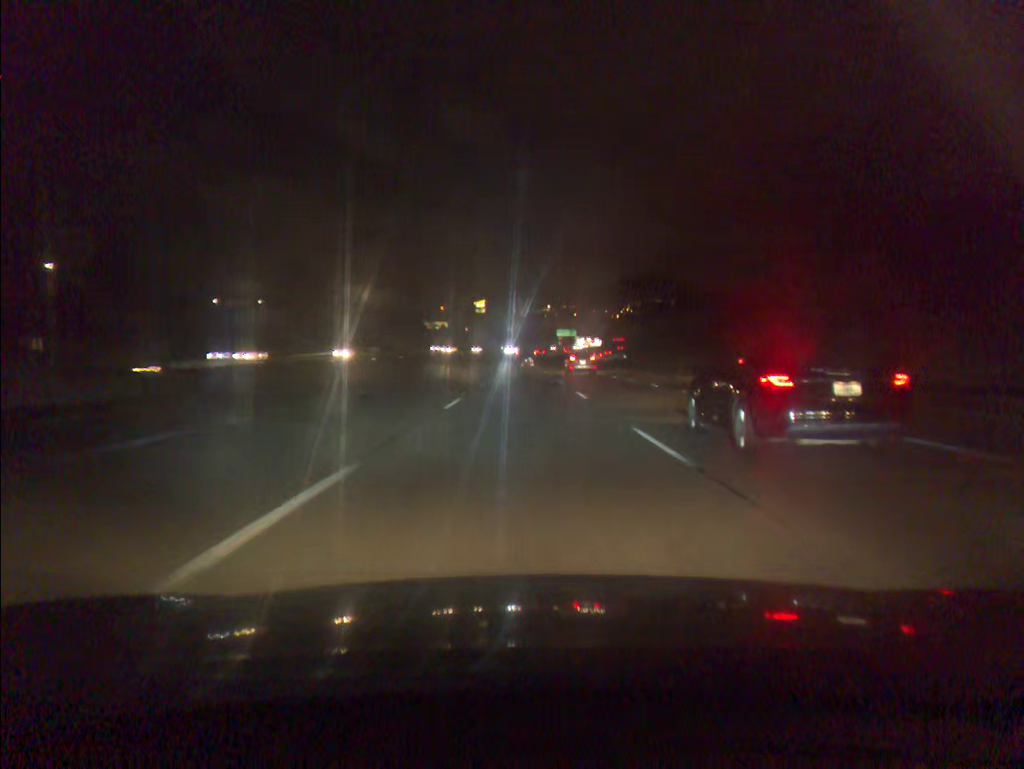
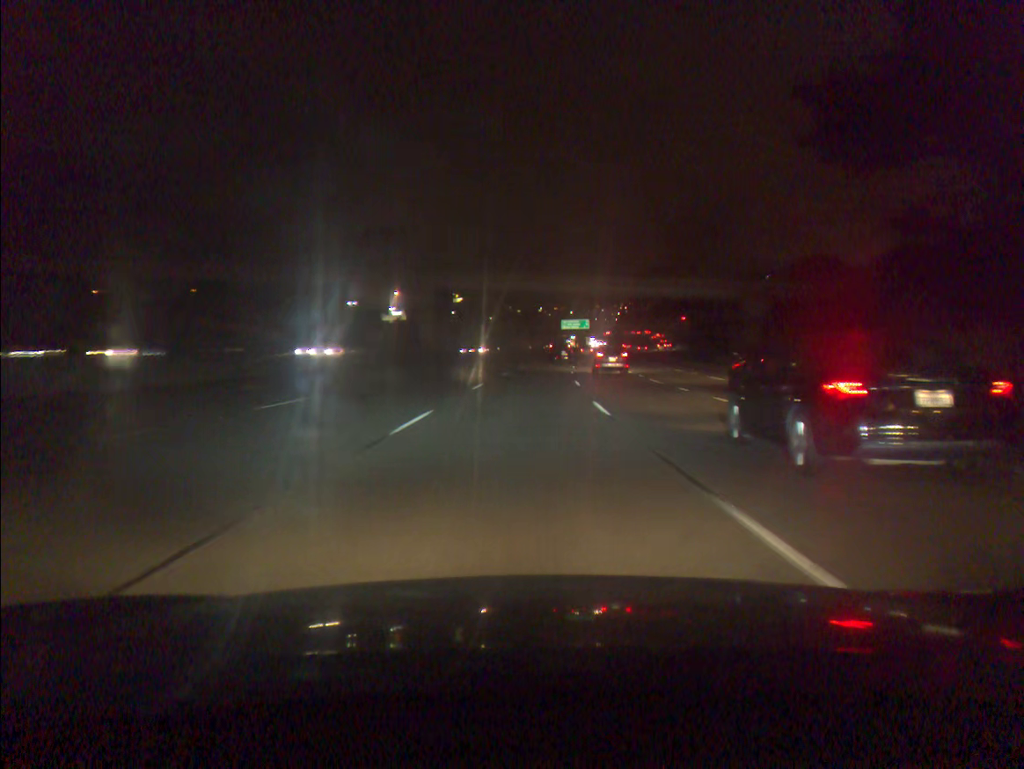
(+0.8, +91.8) m; +1°
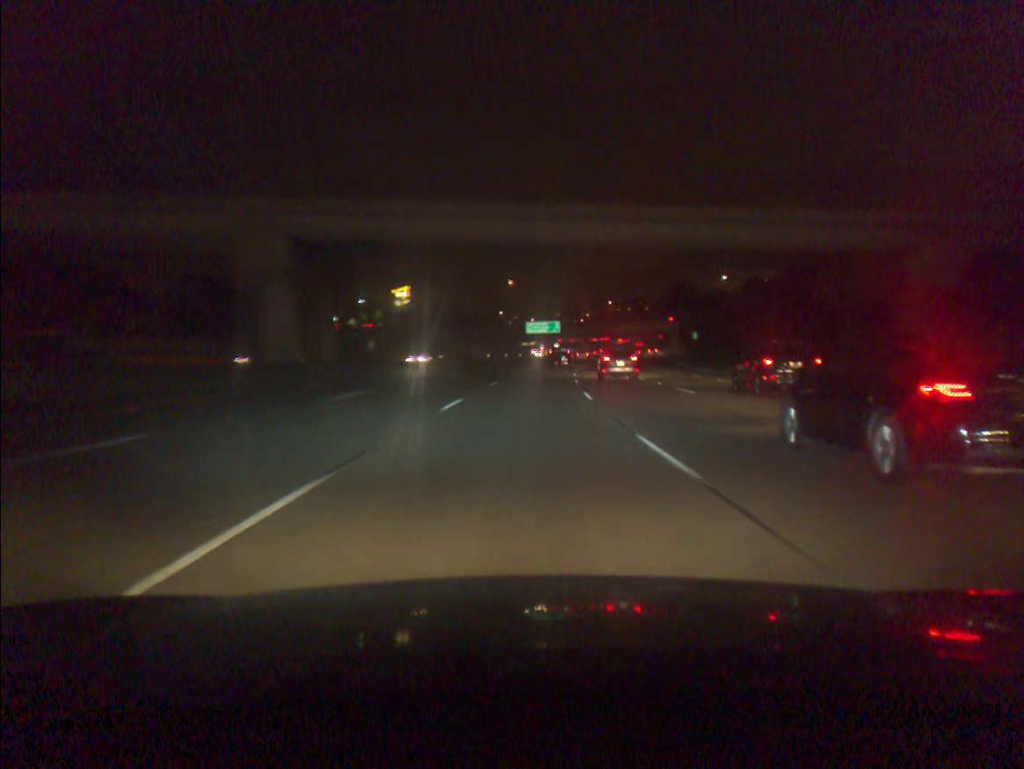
(+0.8, +36.9) m; +3°
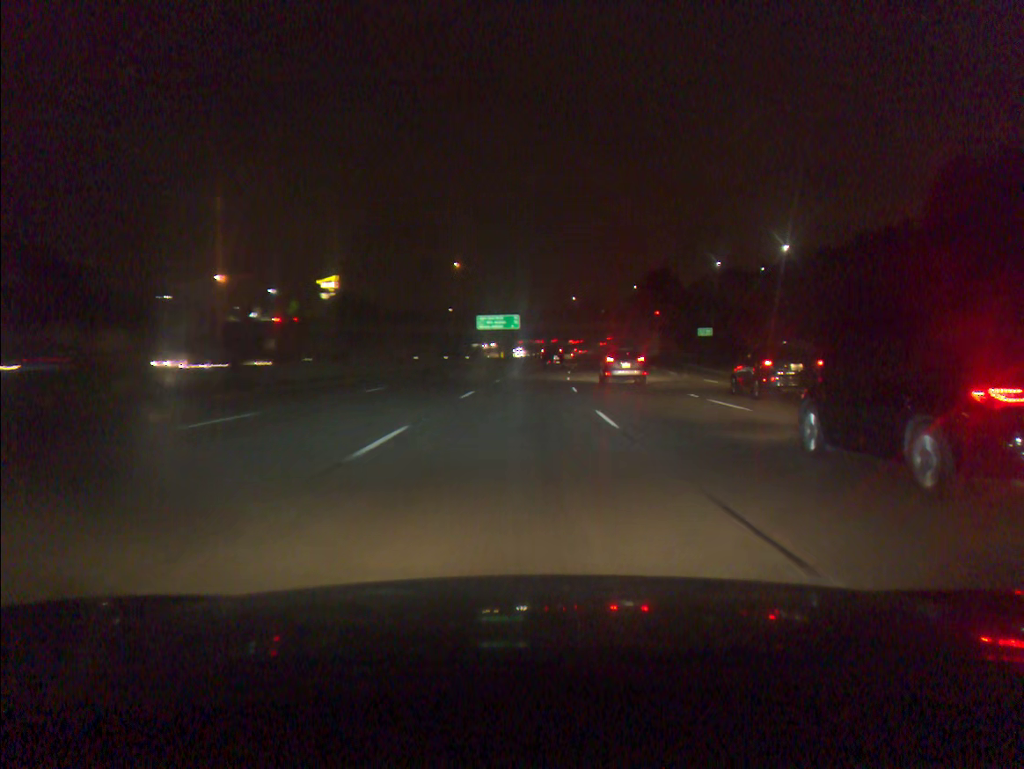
(+1.0, +36.8) m; +3°
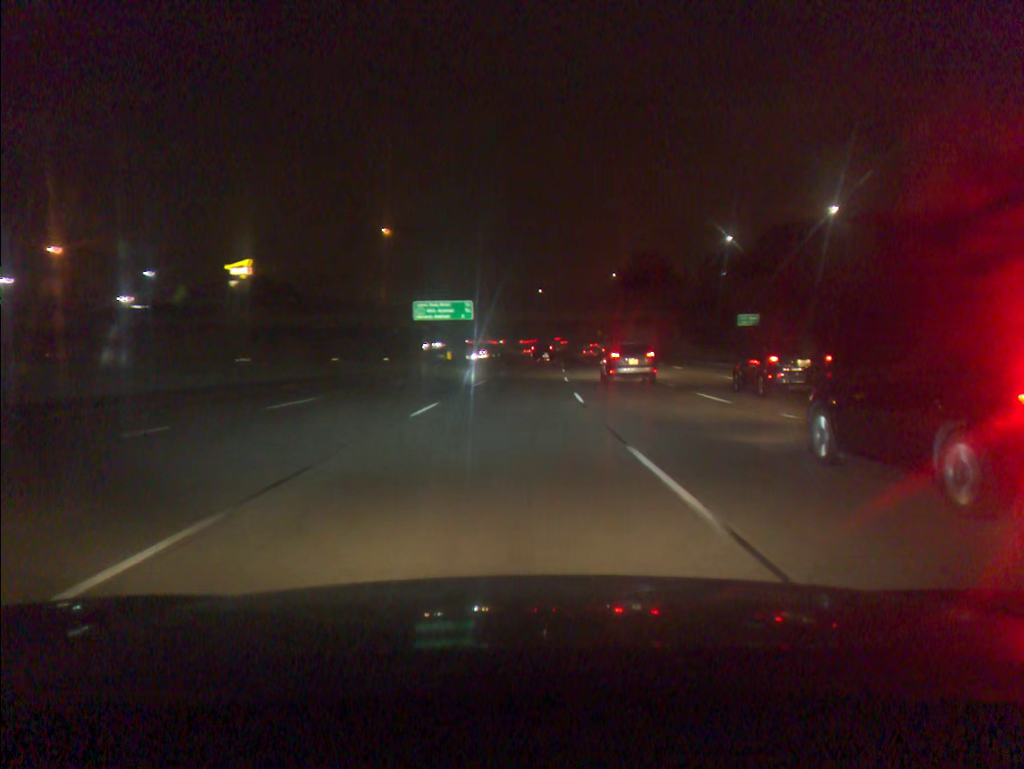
(+1.0, +36.8) m; +3°
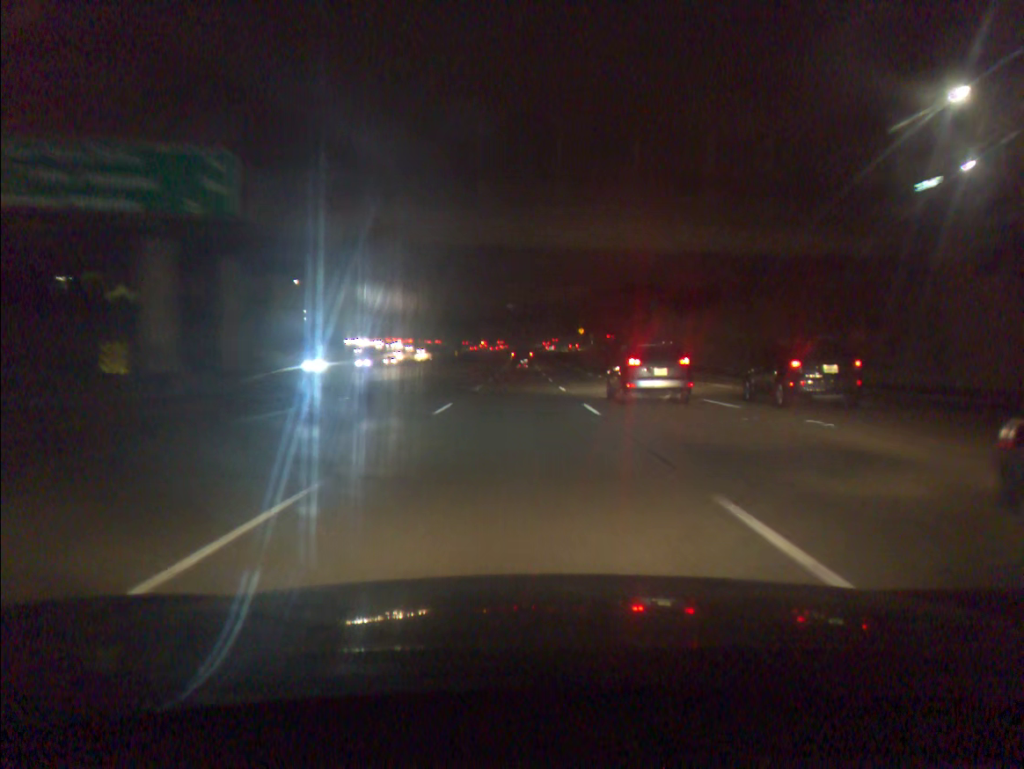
(+2.3, +73.3) m; +3°
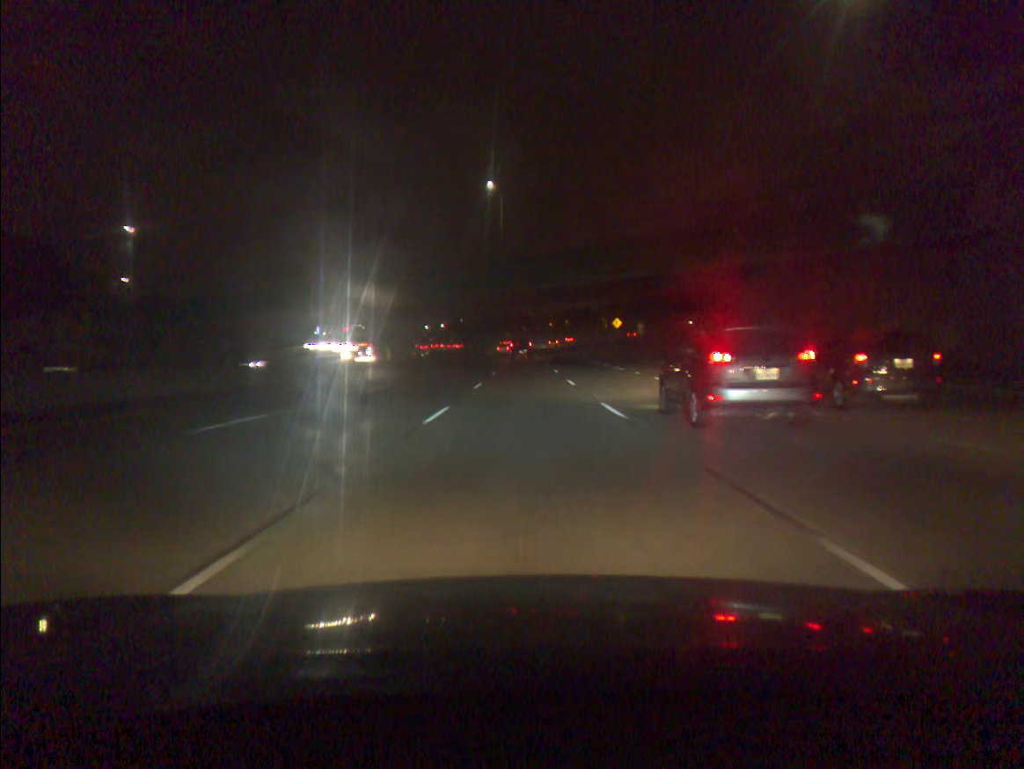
(-0.2, +73.5) m; 0°
